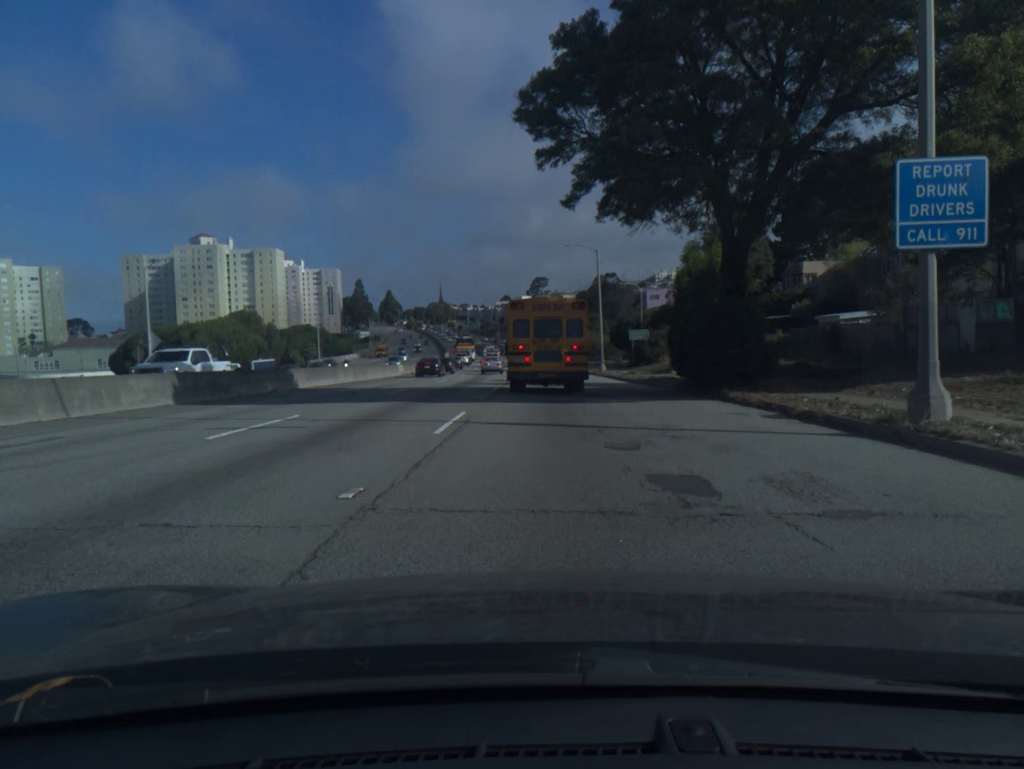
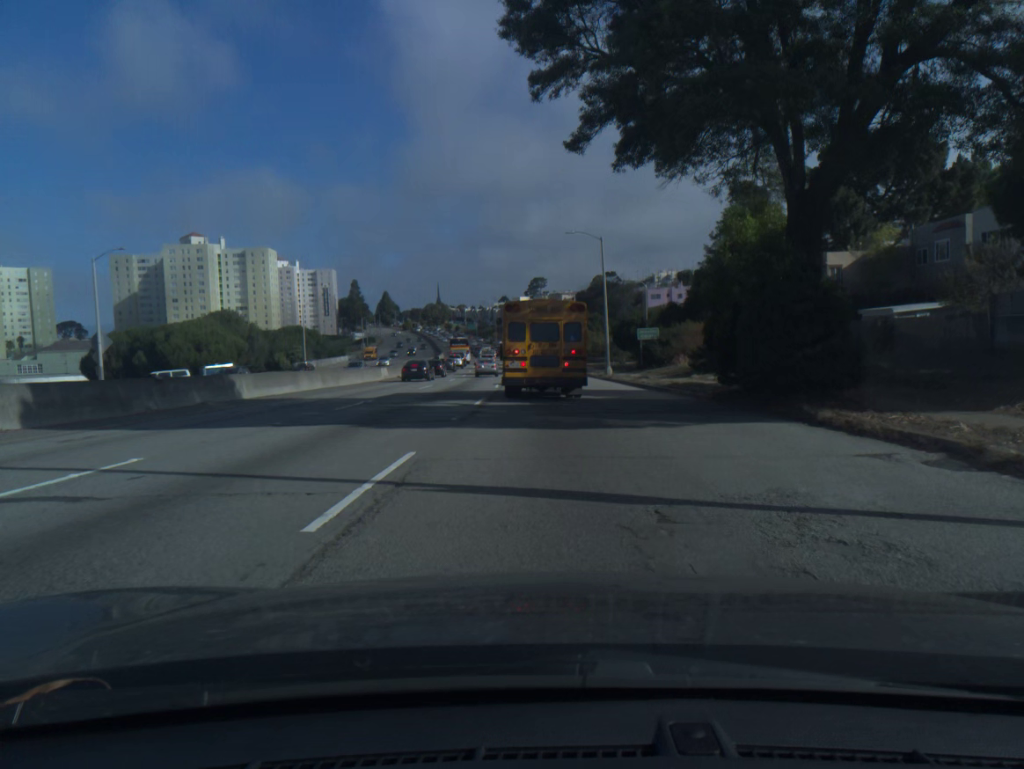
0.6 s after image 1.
(0.0, +6.5) m; 0°
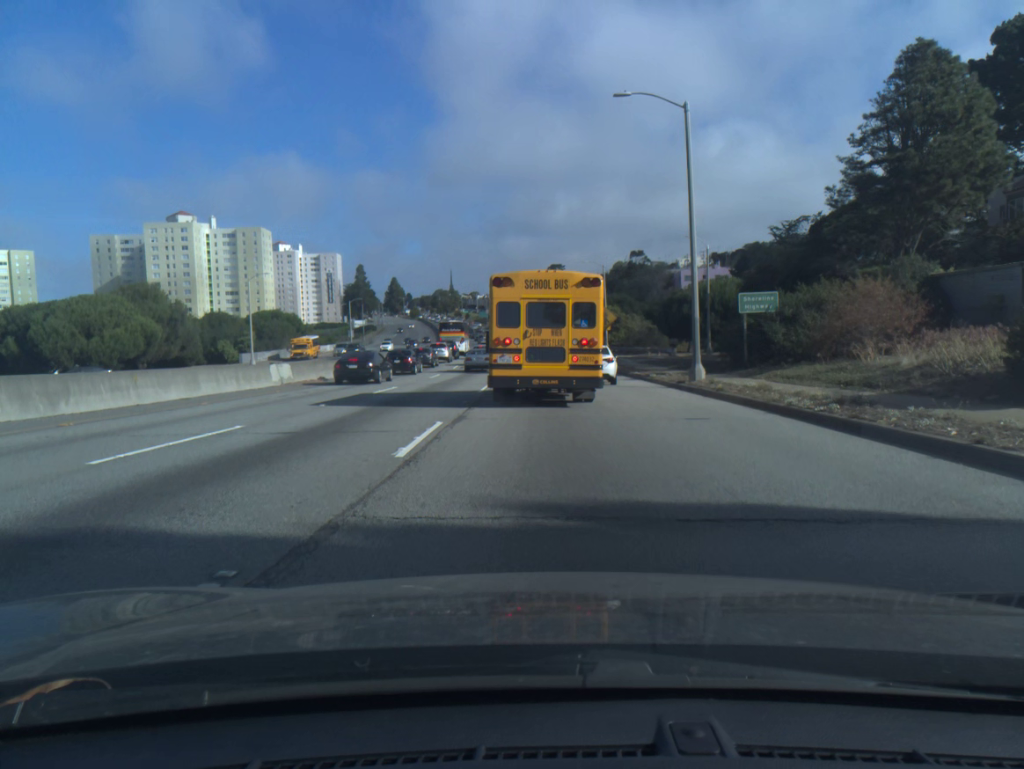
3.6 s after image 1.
(-0.3, +26.1) m; -2°
